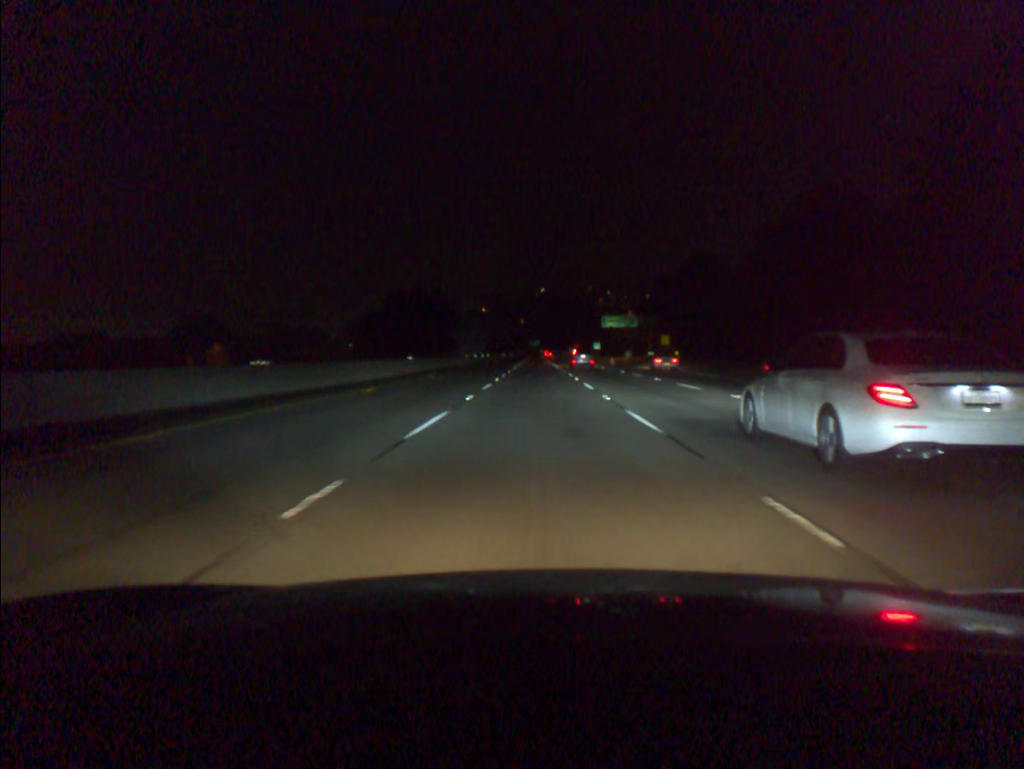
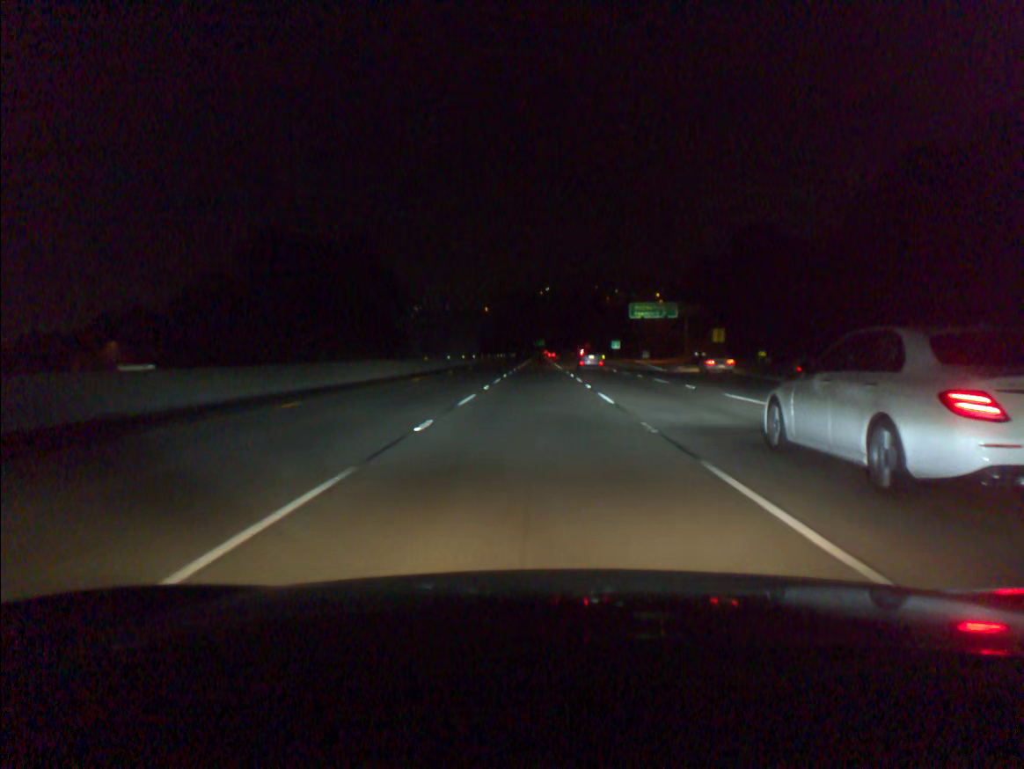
(-0.1, +37.1) m; 0°
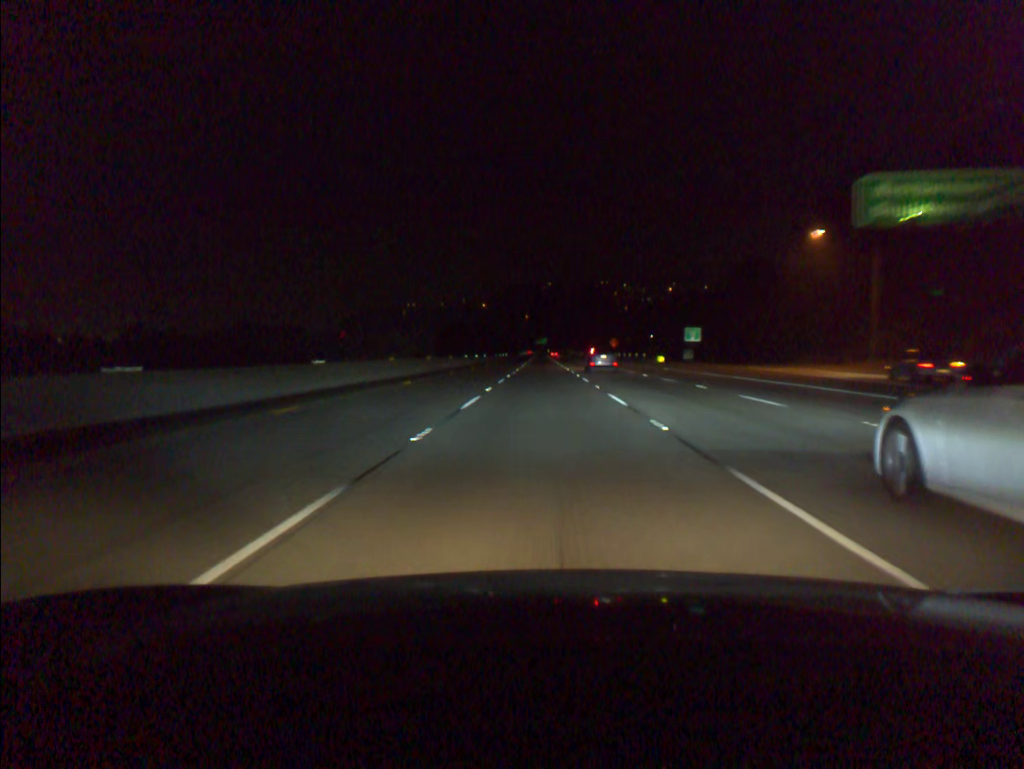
(-0.3, +73.9) m; 0°
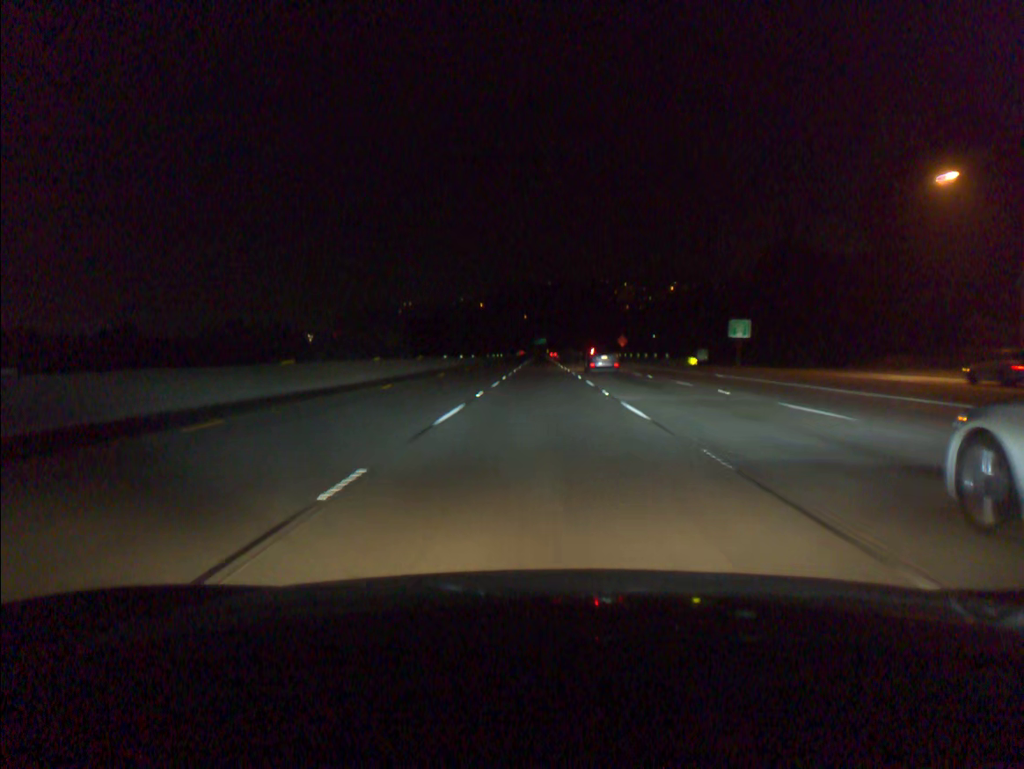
(0.0, +18.5) m; 0°
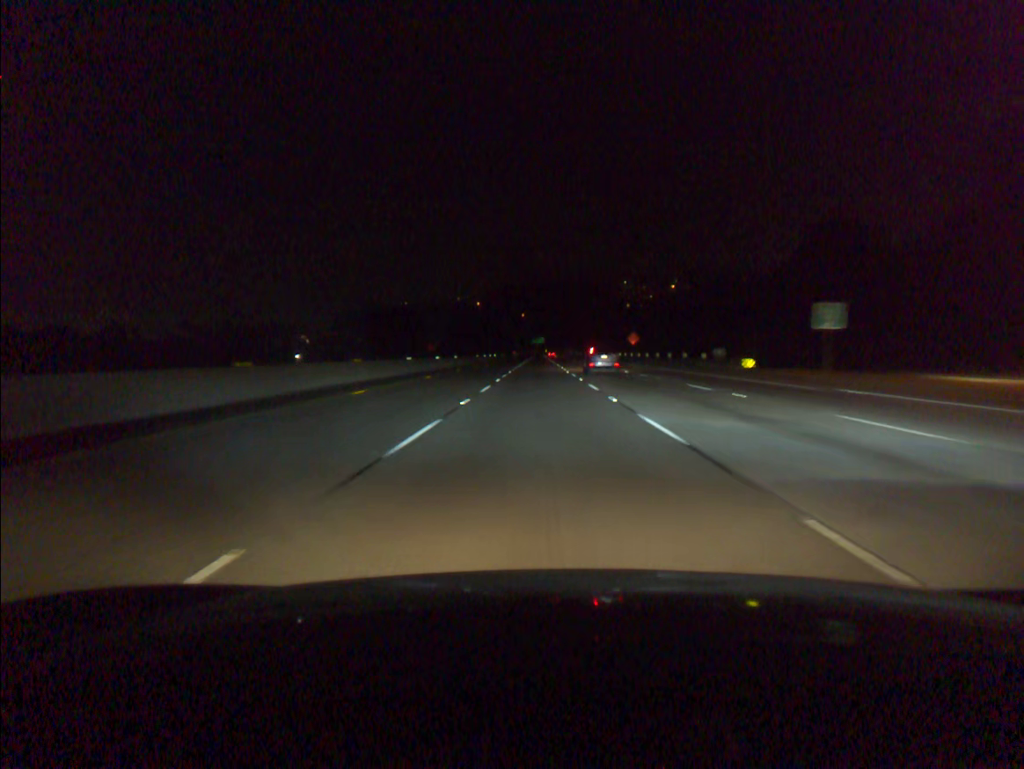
(0.0, +18.5) m; 0°
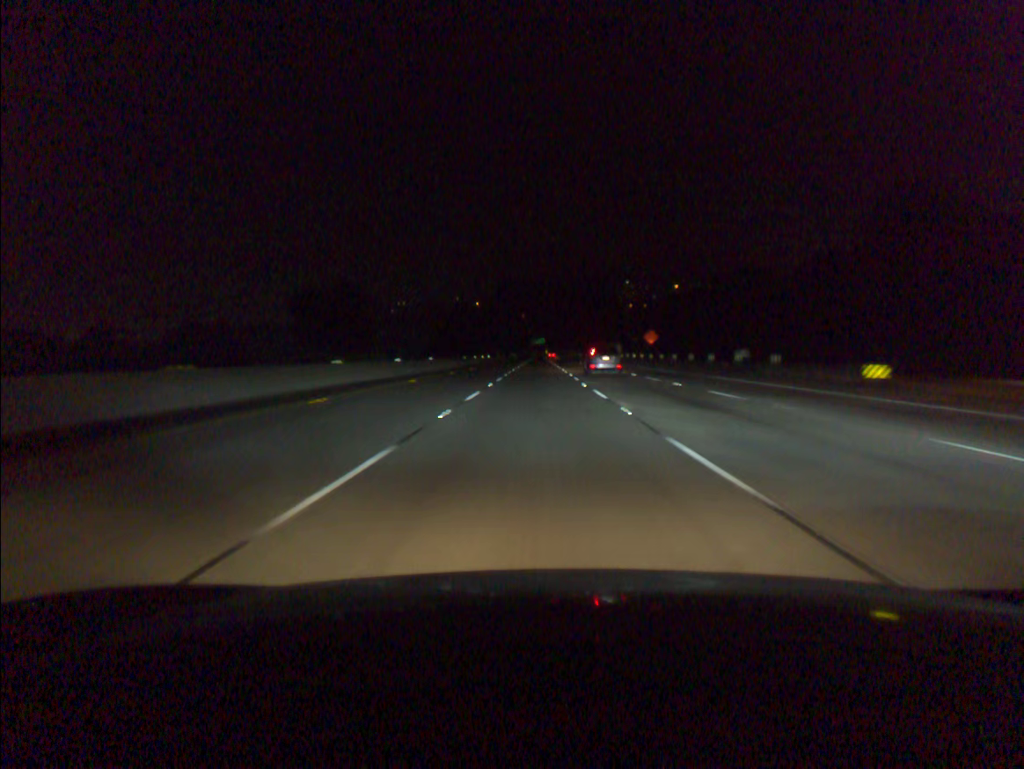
(0.0, +18.5) m; 0°
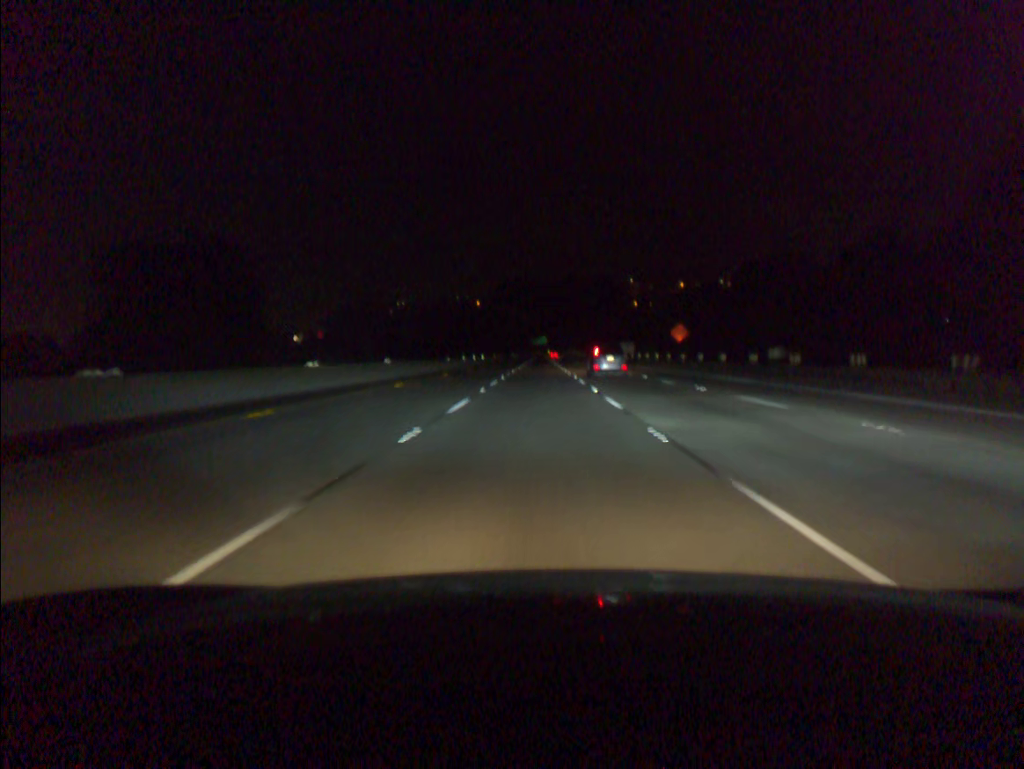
(0.0, +18.5) m; 0°
